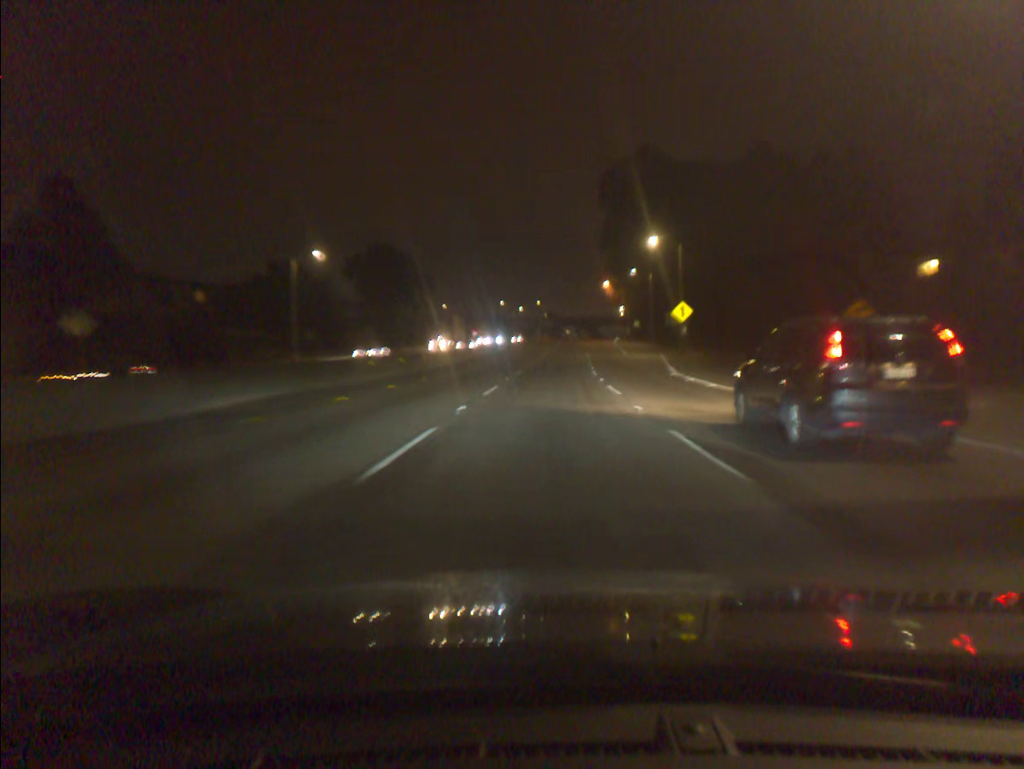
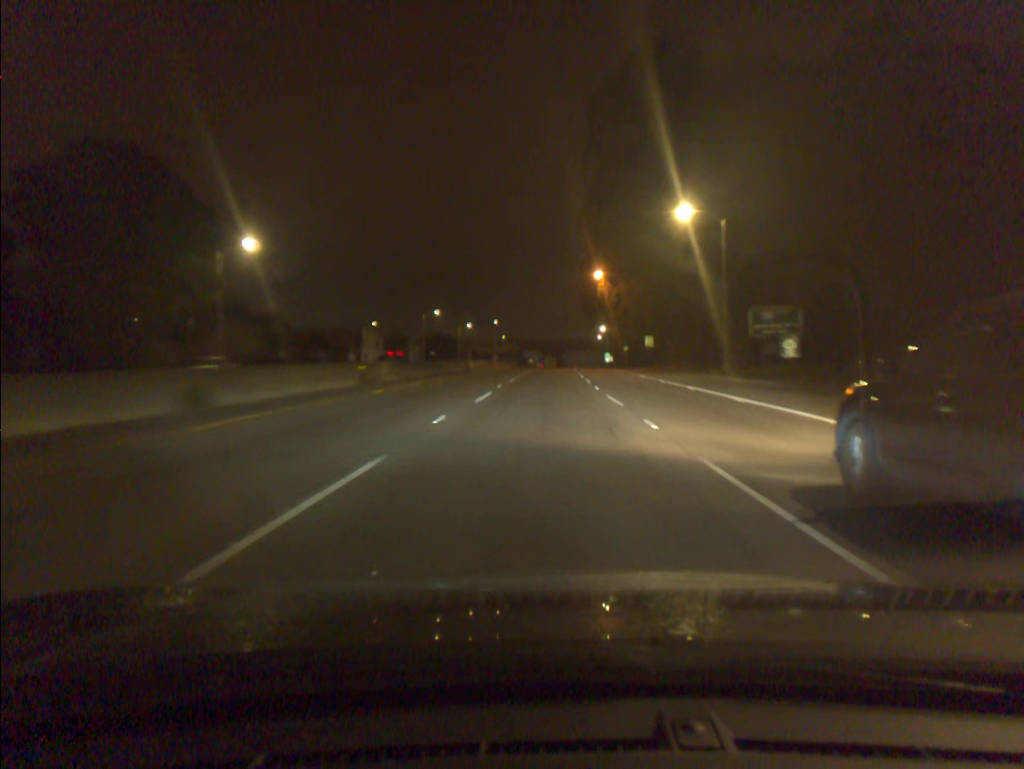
(+1.6, +60.4) m; +3°
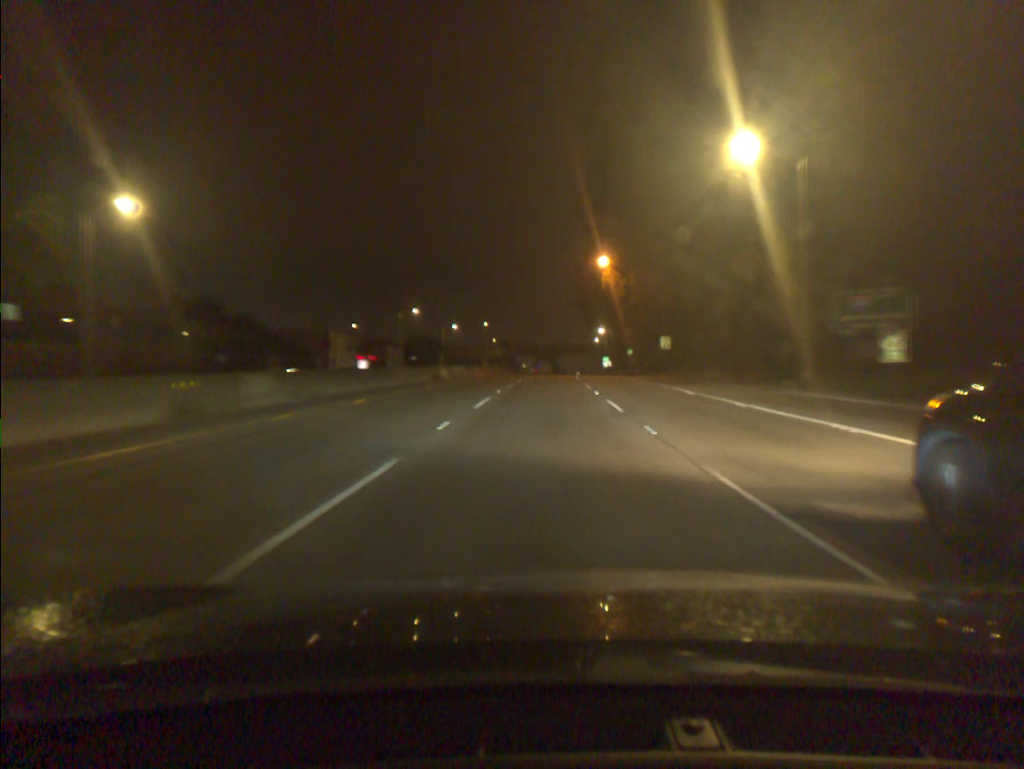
(+0.1, +15.1) m; +1°
